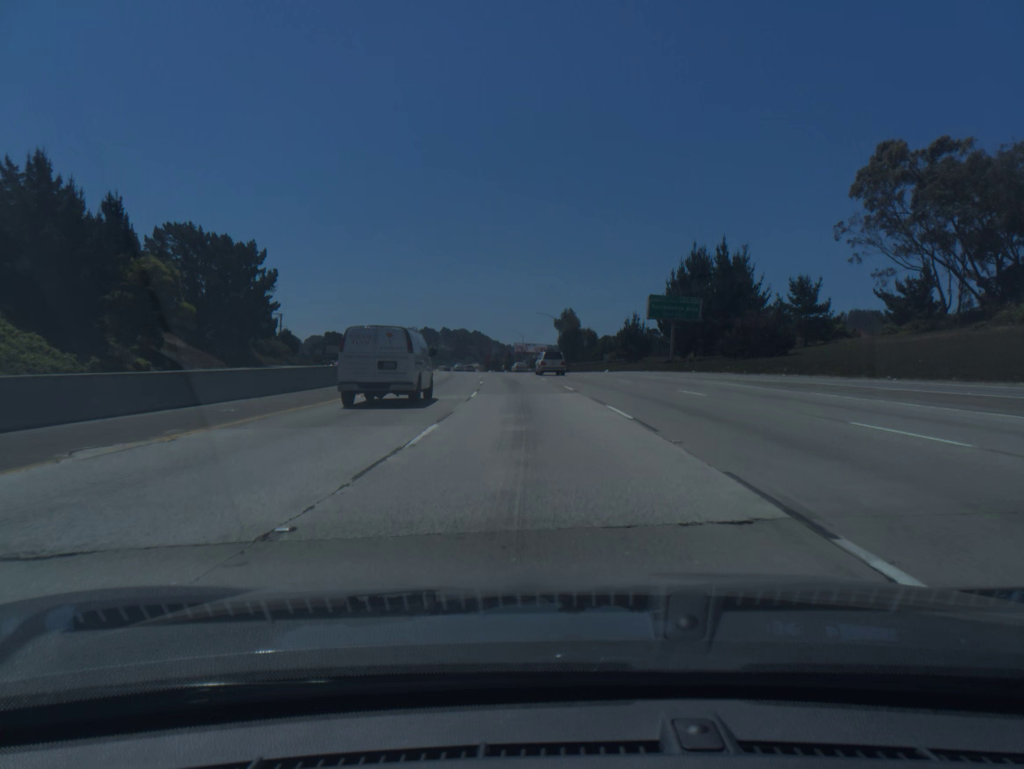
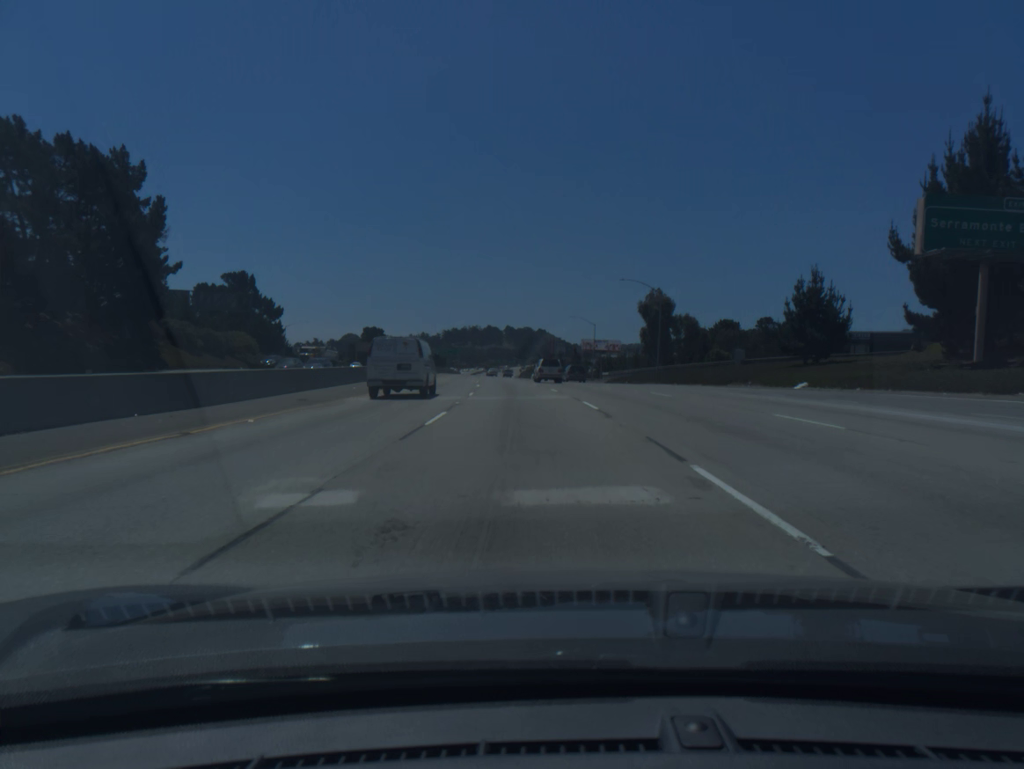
(-2.2, +54.2) m; -5°
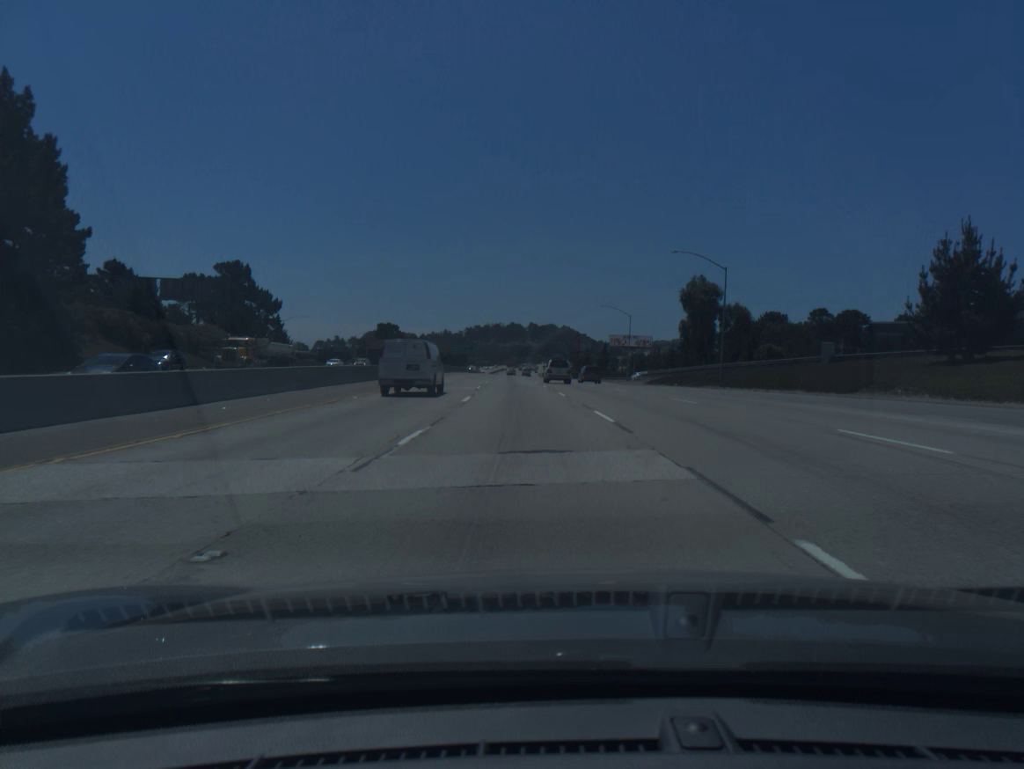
(-0.3, +18.2) m; -2°
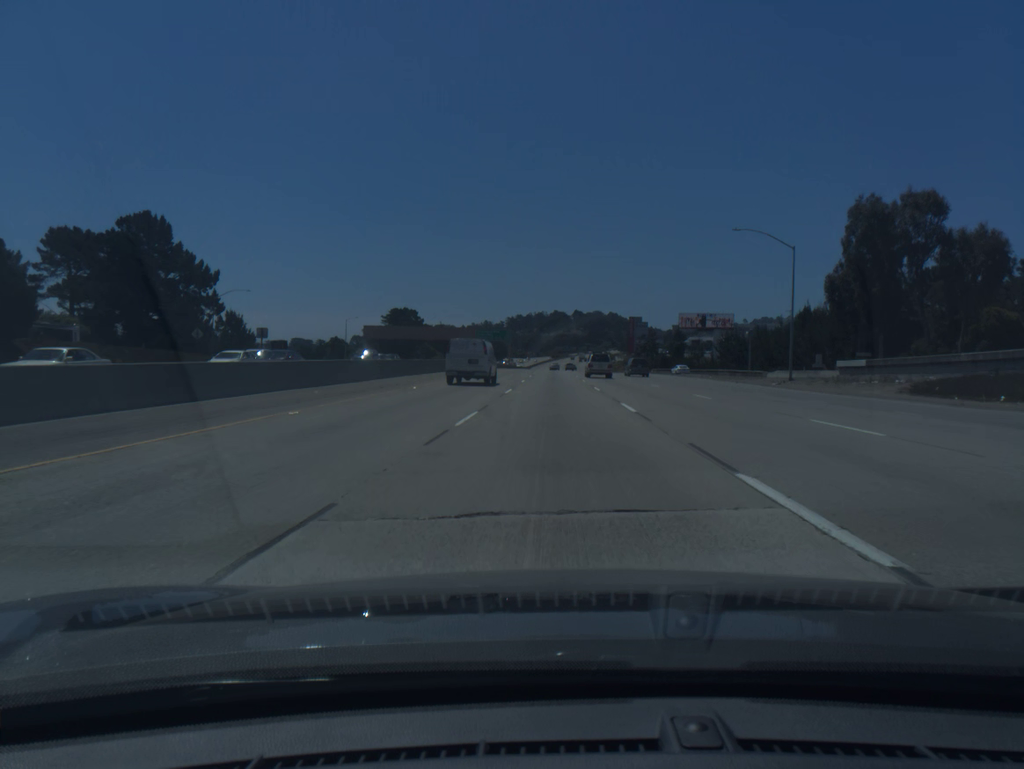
(-2.2, +55.0) m; -3°
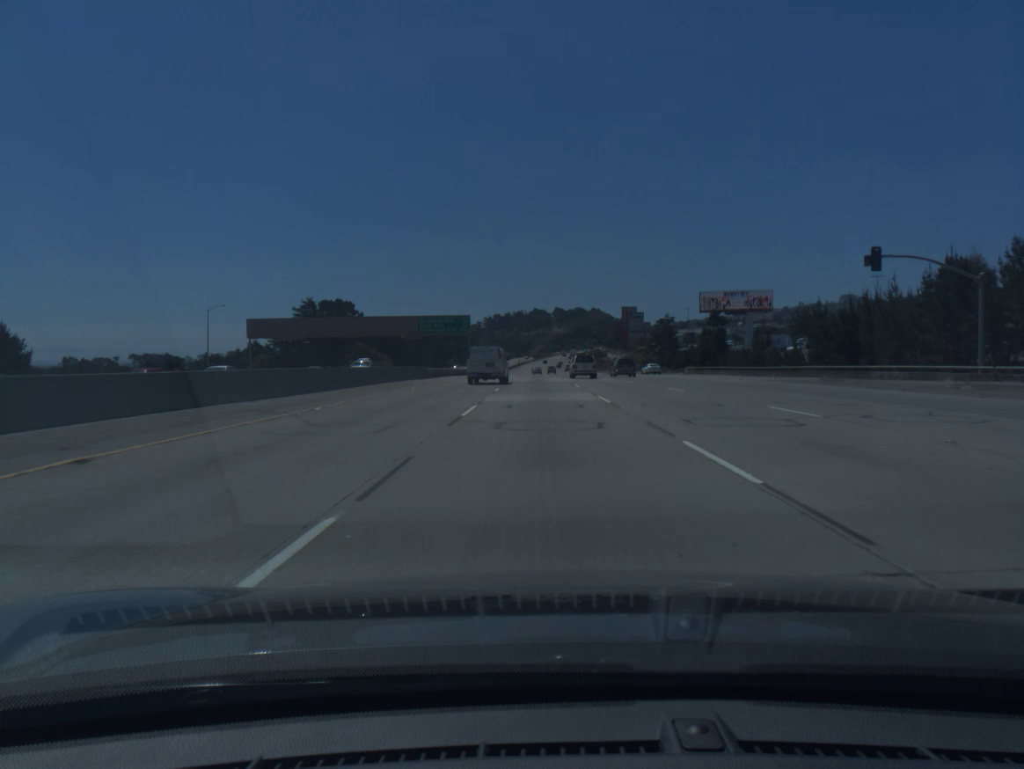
(+0.6, +55.4) m; +1°
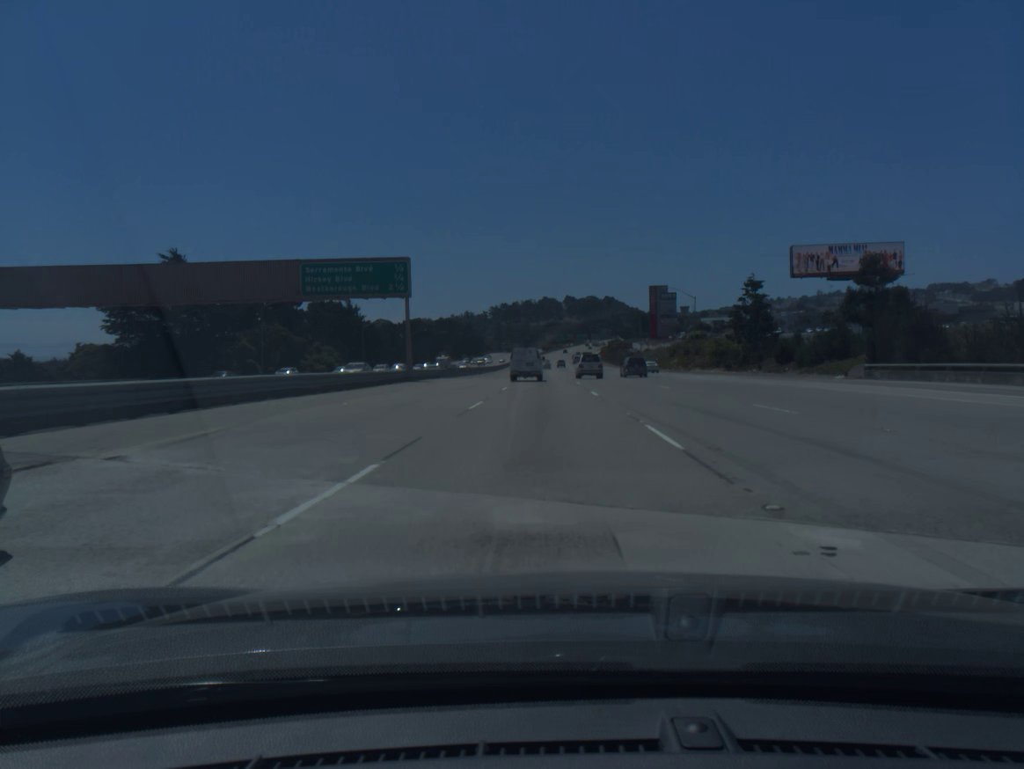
(-0.3, +55.2) m; -1°
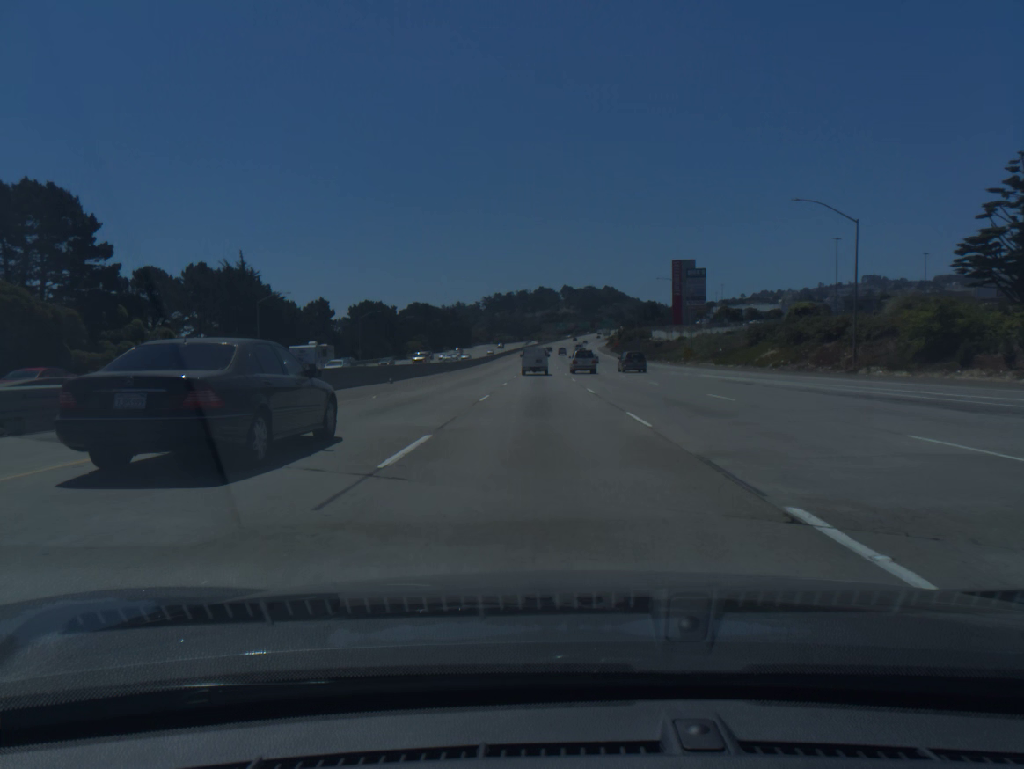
(0.0, +55.2) m; 0°
